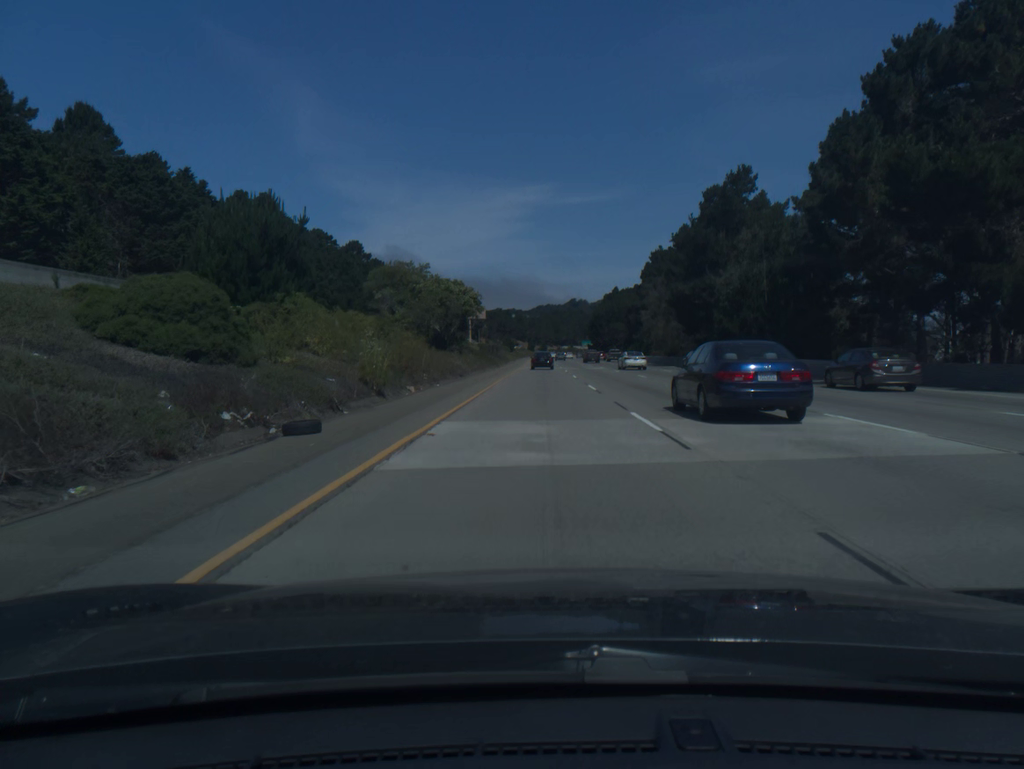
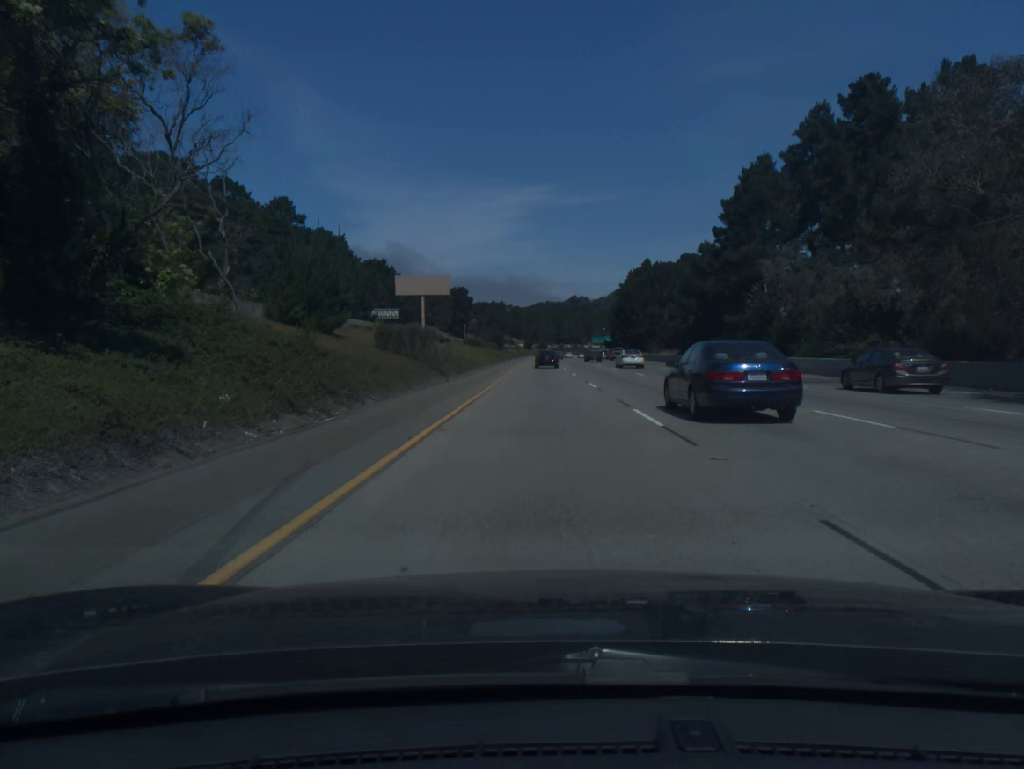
(-0.2, +72.1) m; 0°
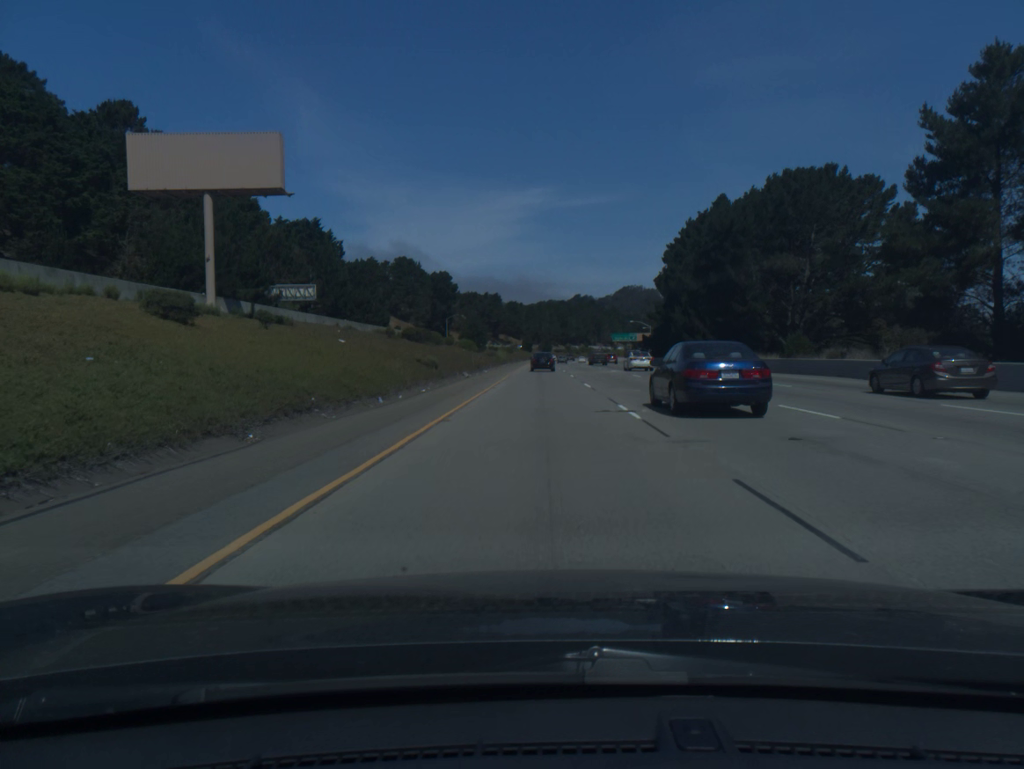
(-0.1, +71.3) m; 0°
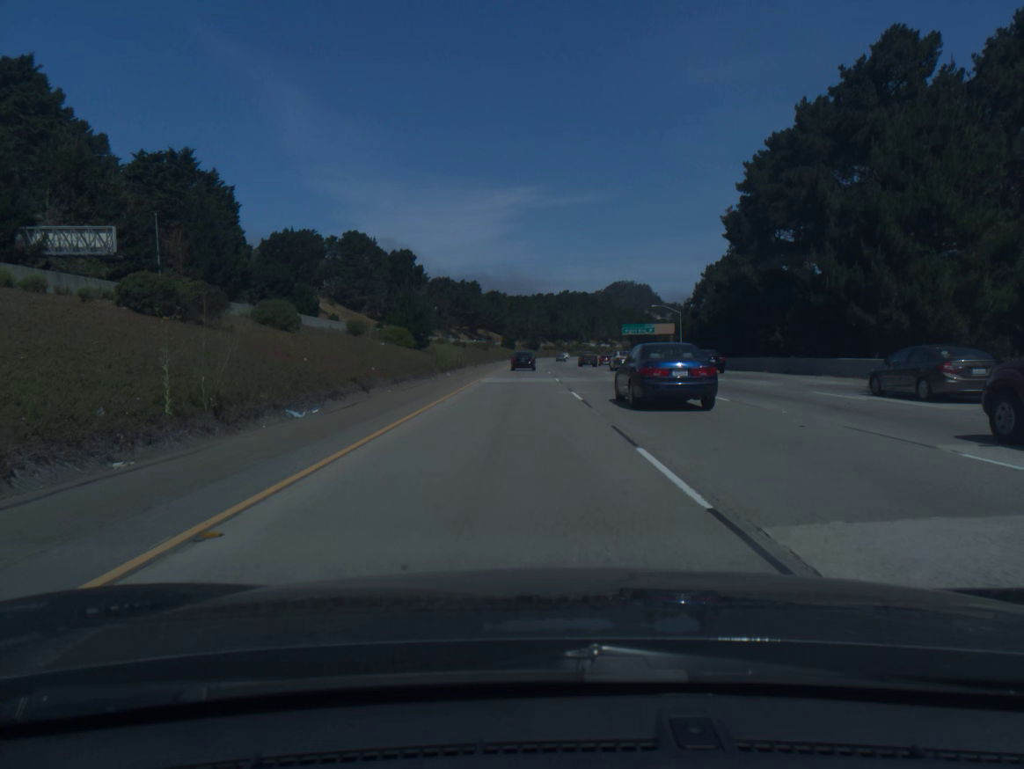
(+0.3, +52.7) m; +1°
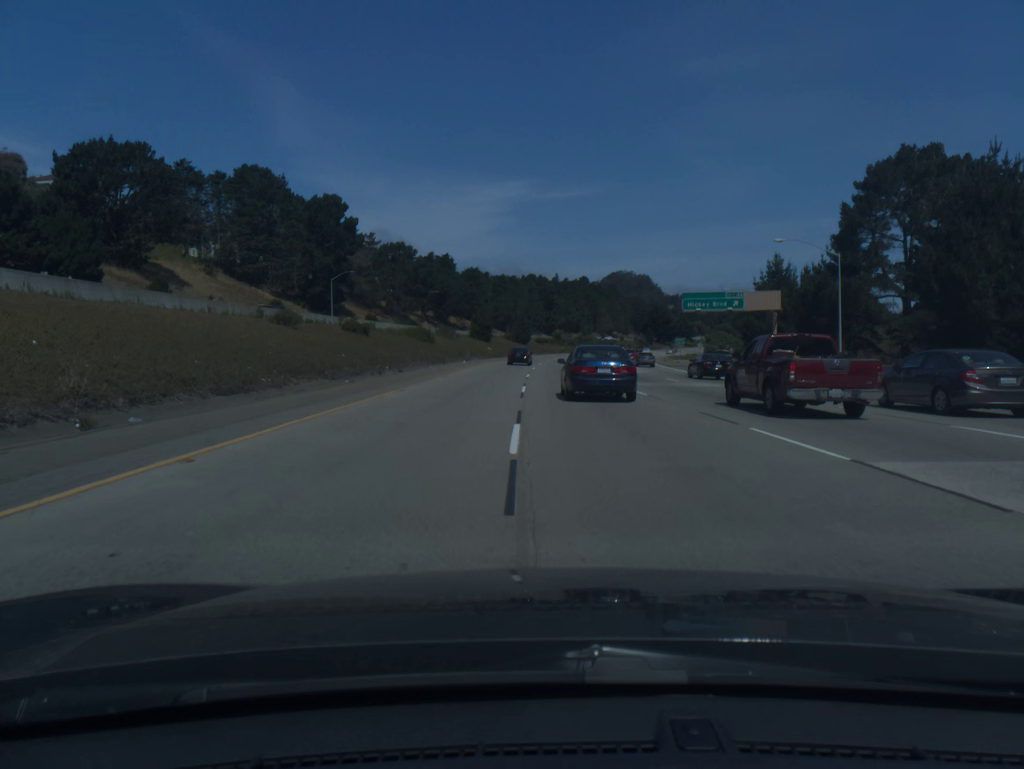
(+0.5, +69.8) m; +1°
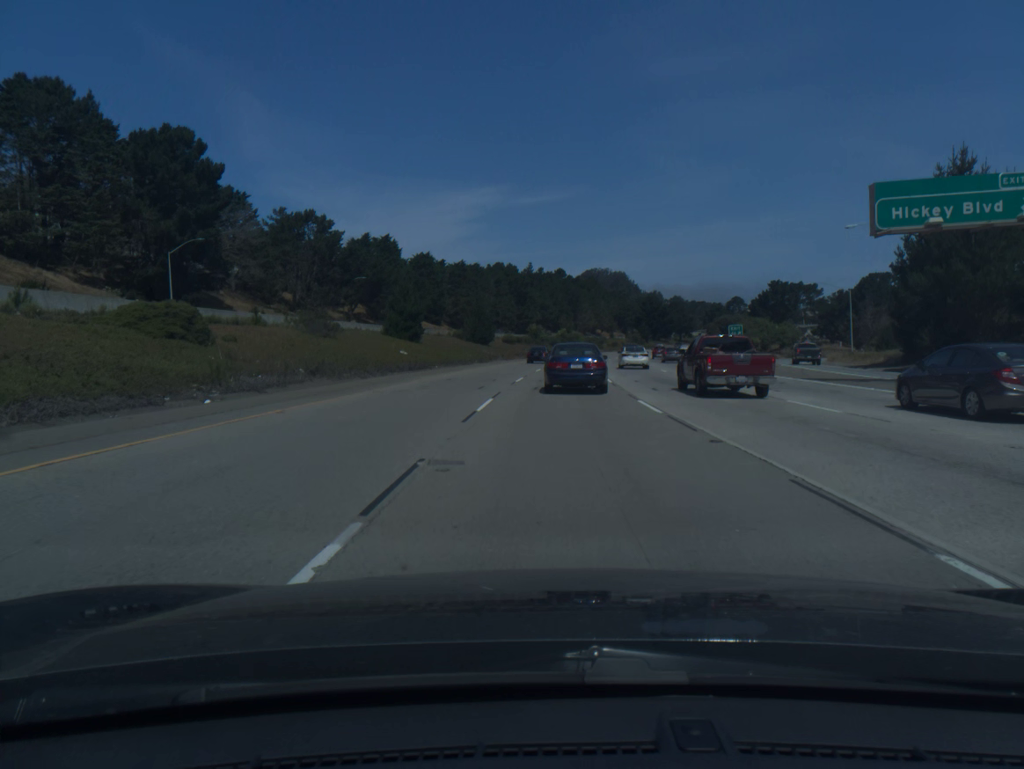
(+0.6, +51.8) m; +2°
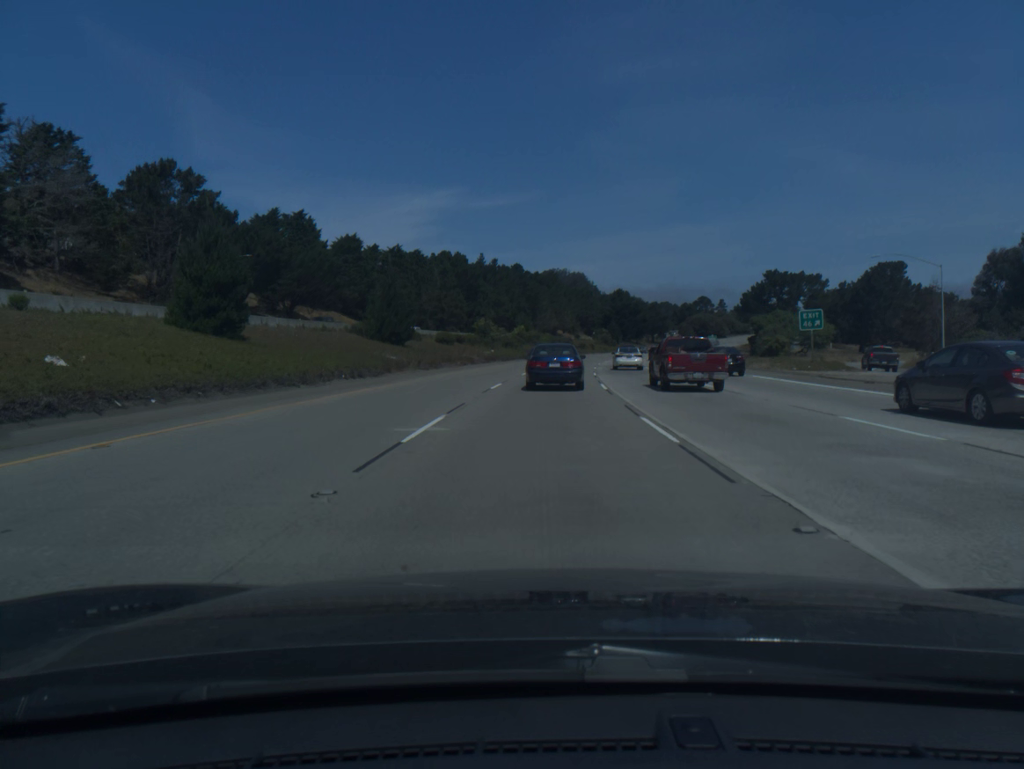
(+1.0, +34.2) m; +3°
